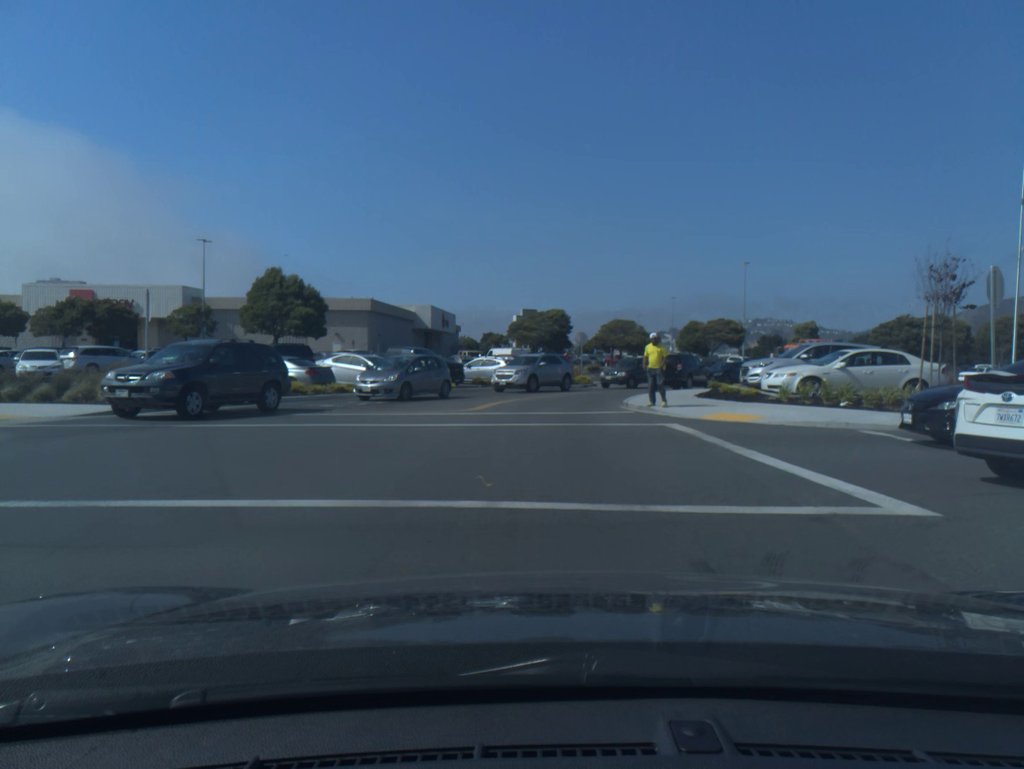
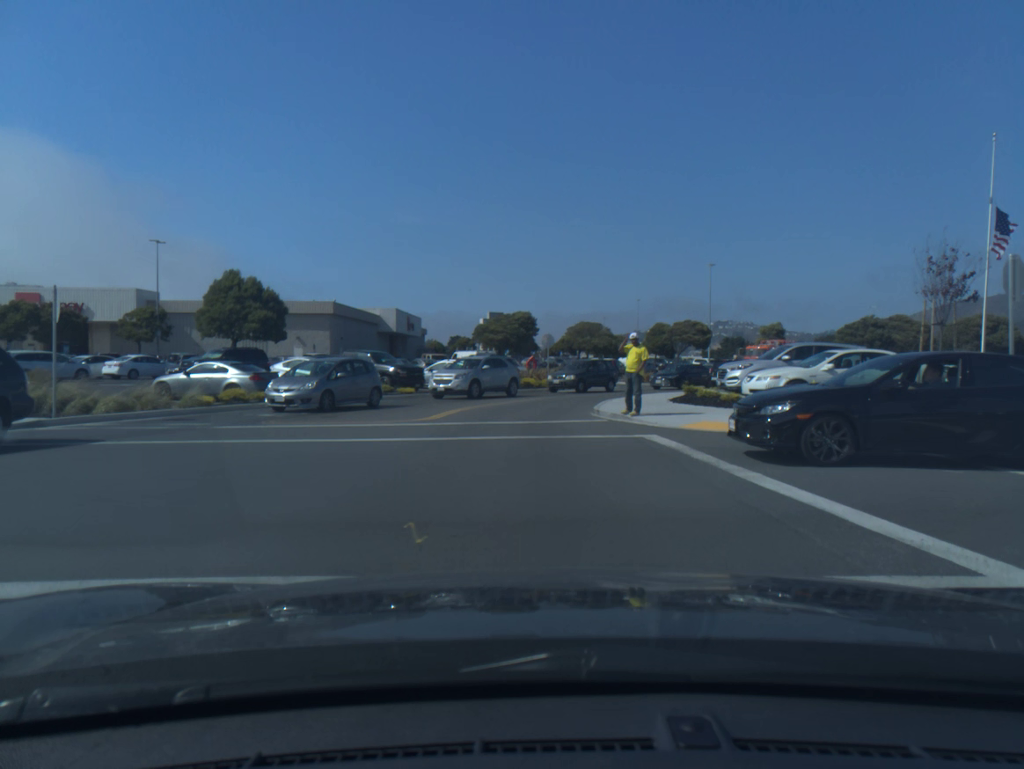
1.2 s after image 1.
(+0.1, +2.1) m; +7°
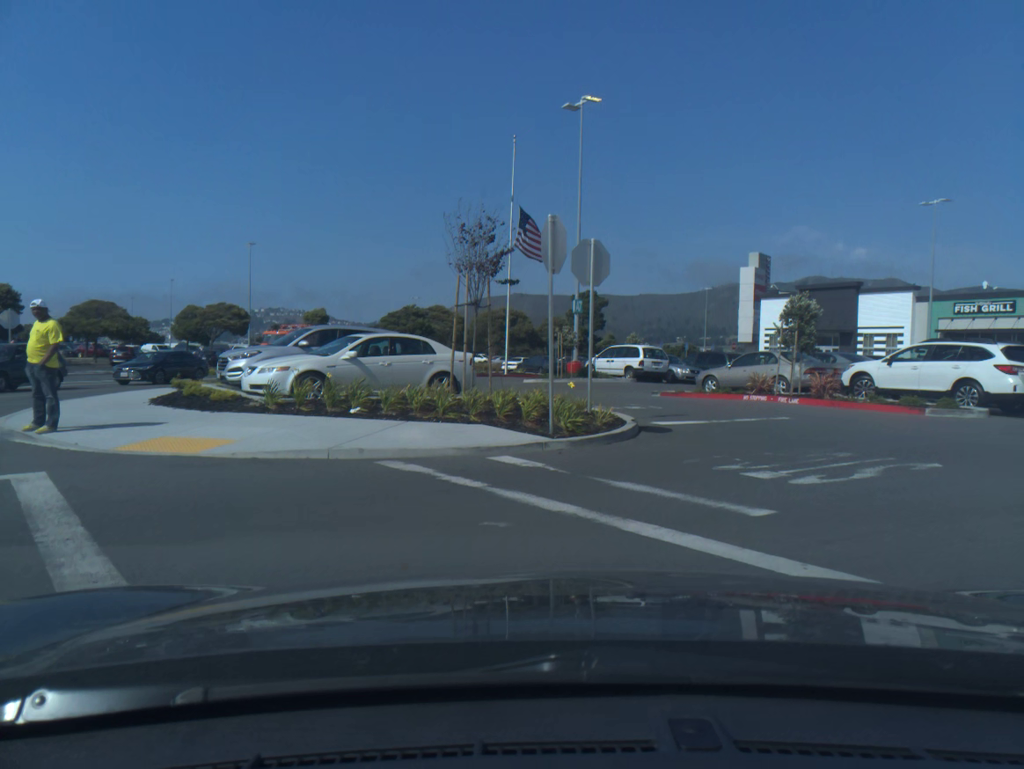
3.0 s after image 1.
(+1.5, +4.3) m; +39°
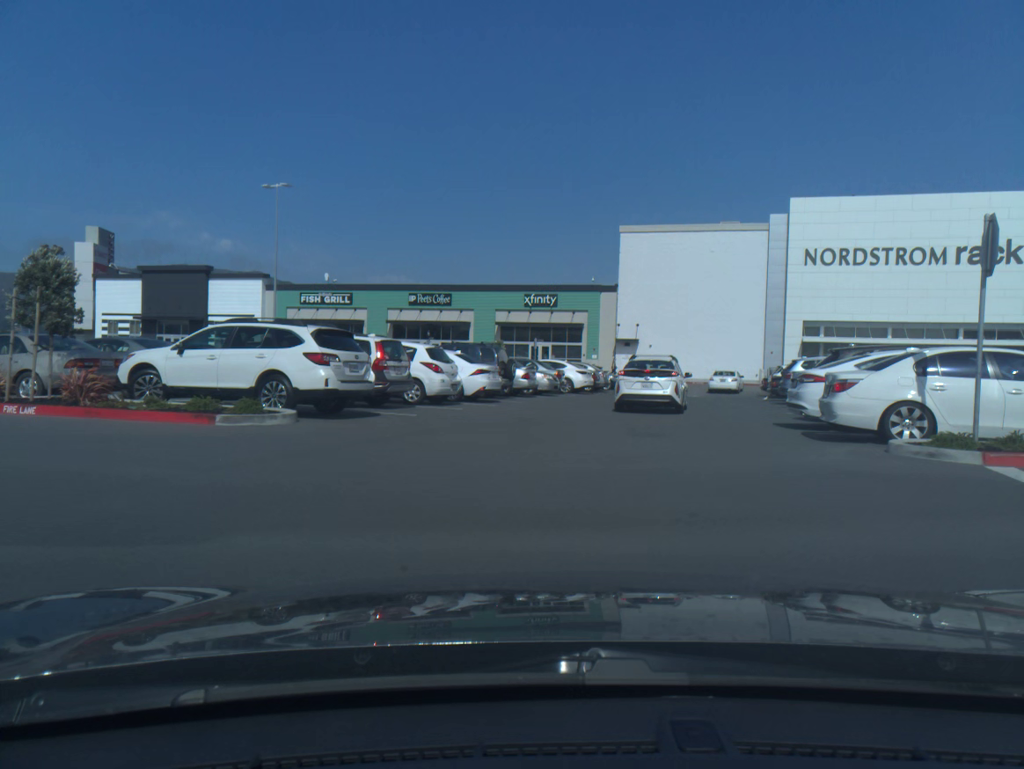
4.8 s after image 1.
(+2.1, +5.5) m; +40°
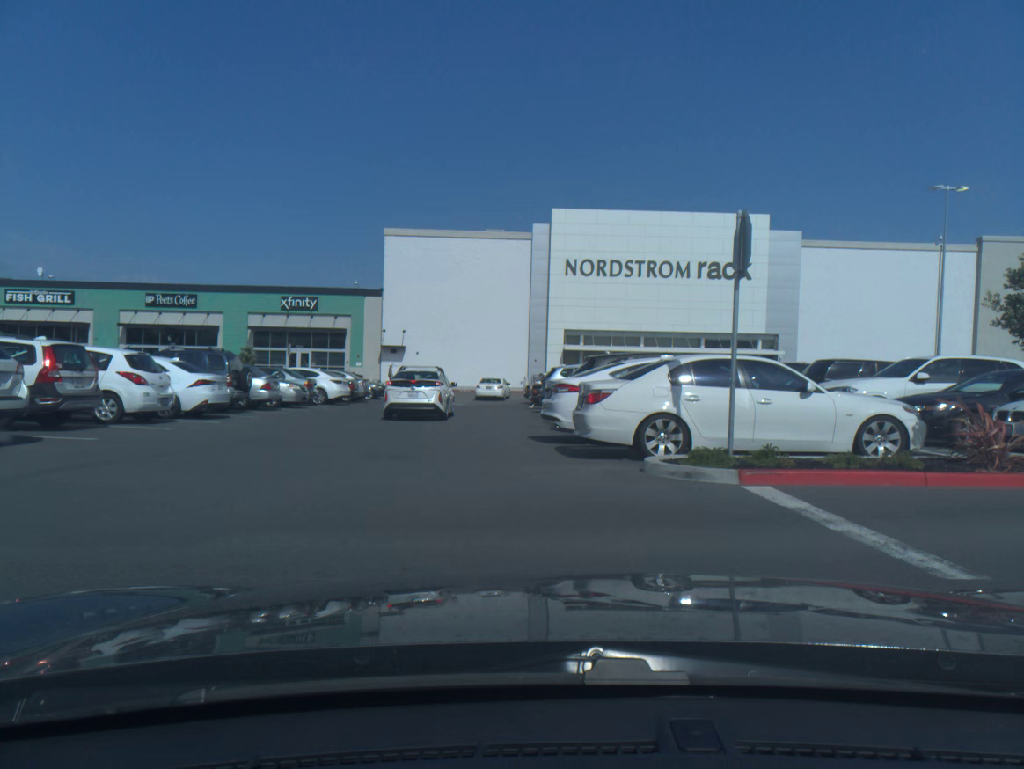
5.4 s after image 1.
(+0.3, +1.9) m; +23°
